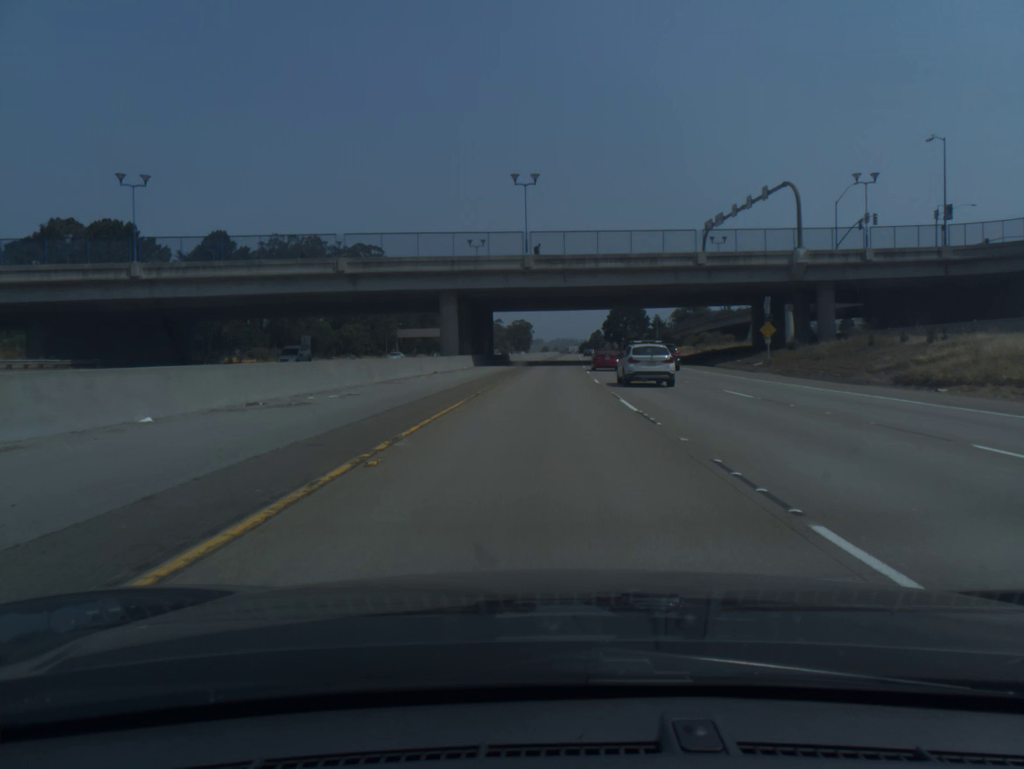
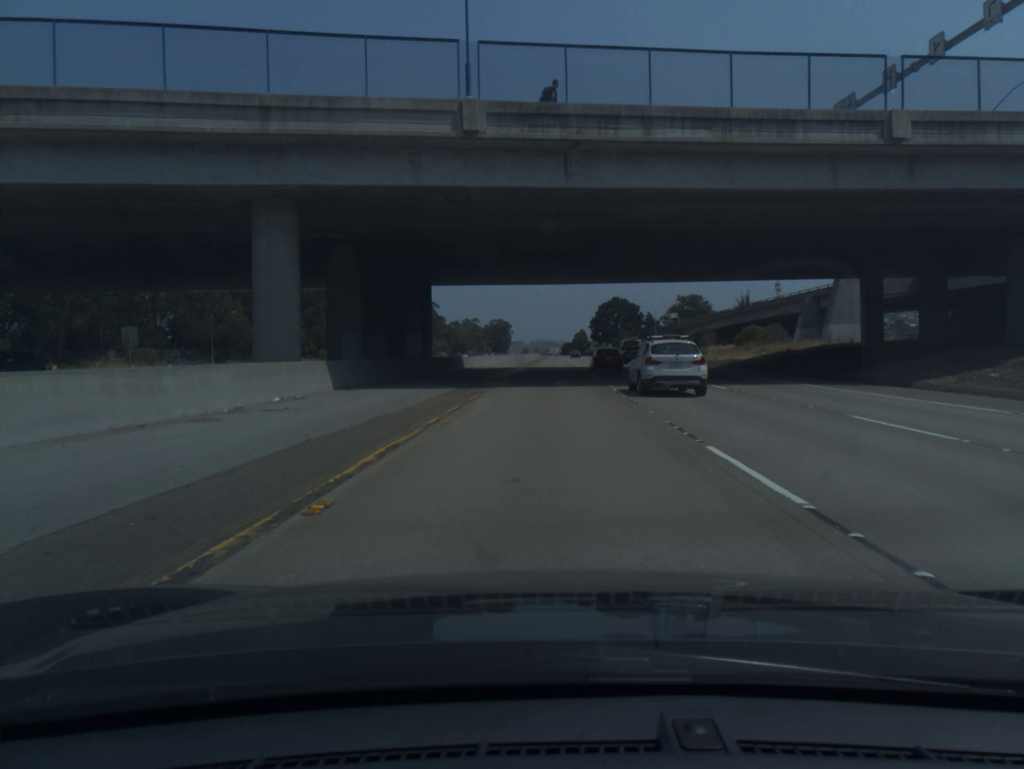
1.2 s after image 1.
(+0.4, +39.1) m; +1°
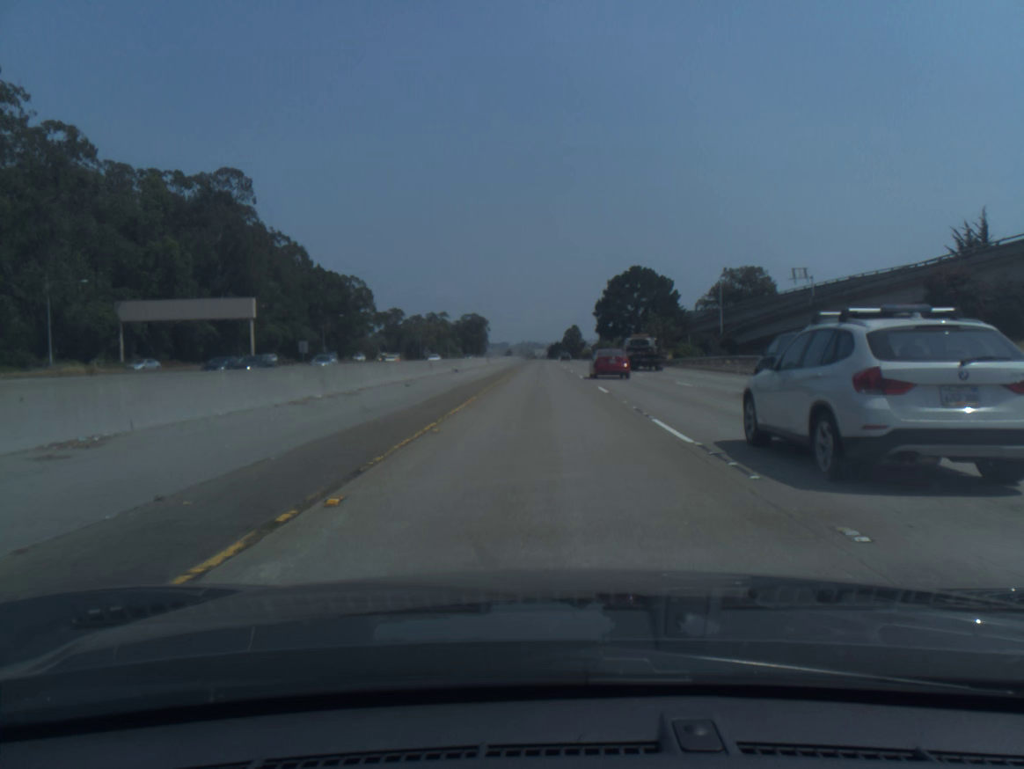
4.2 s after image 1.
(+1.8, +97.8) m; +1°
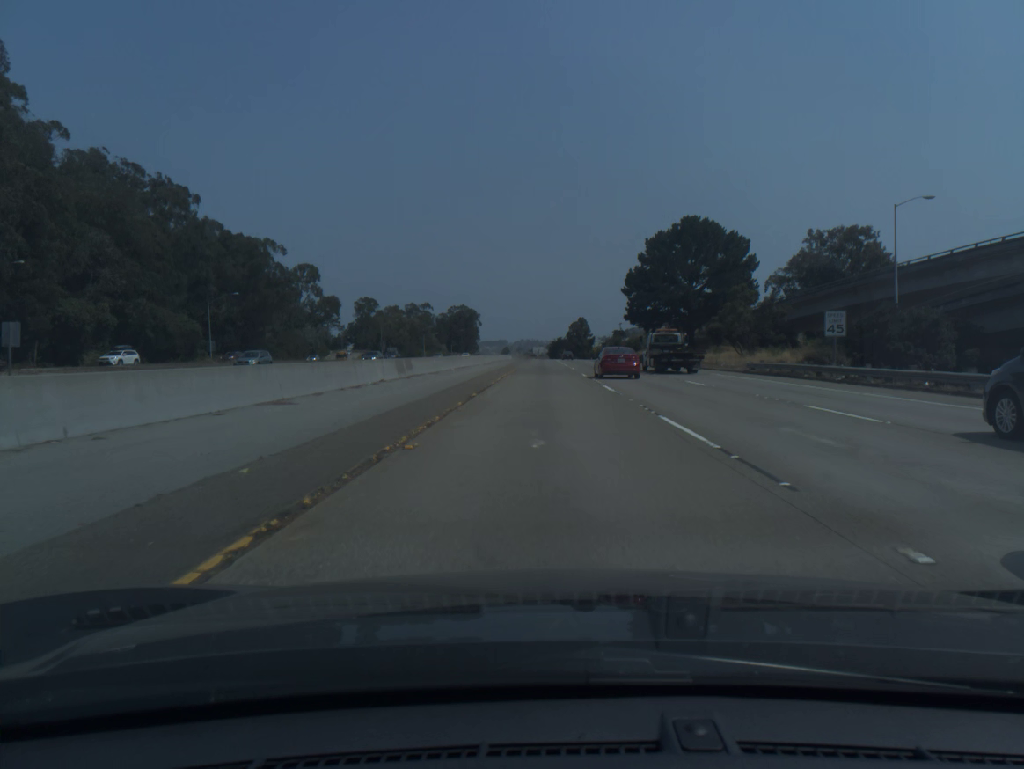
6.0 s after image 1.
(-0.1, +58.9) m; 0°
